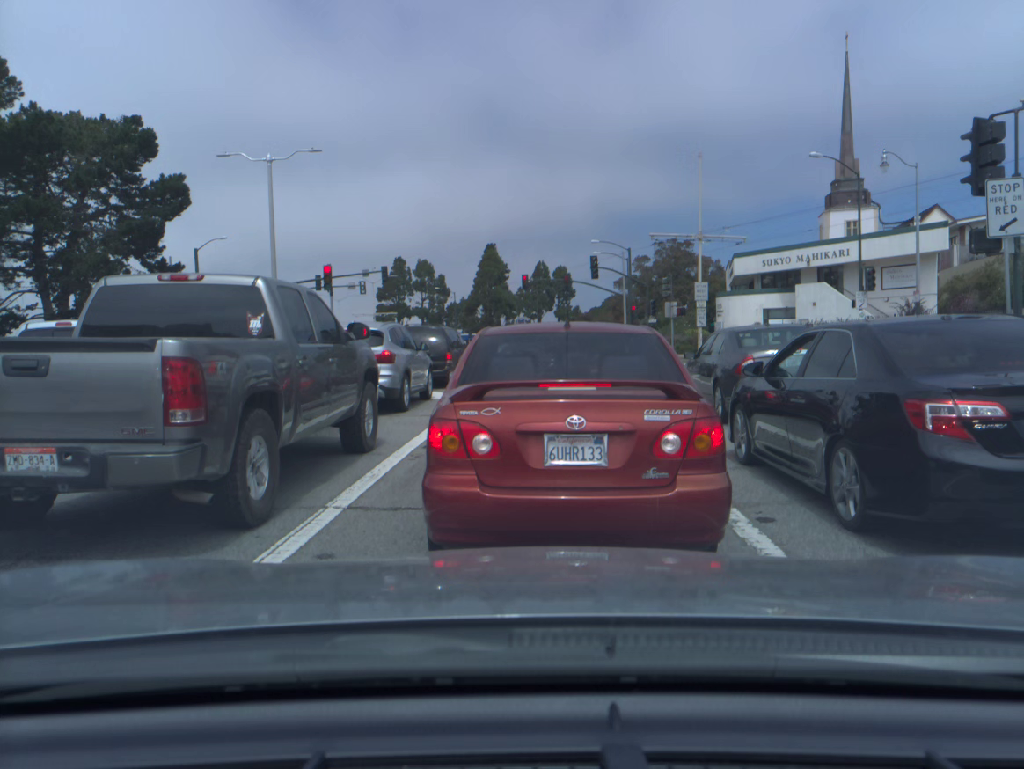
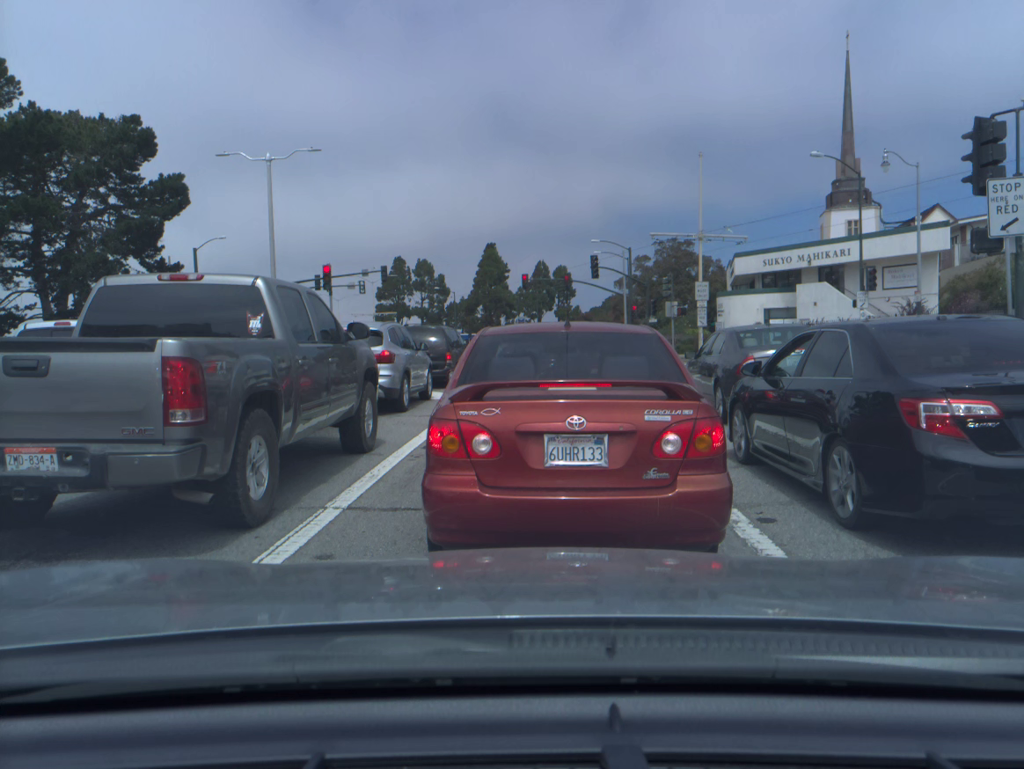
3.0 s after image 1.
(0.0, 0.0) m; 0°
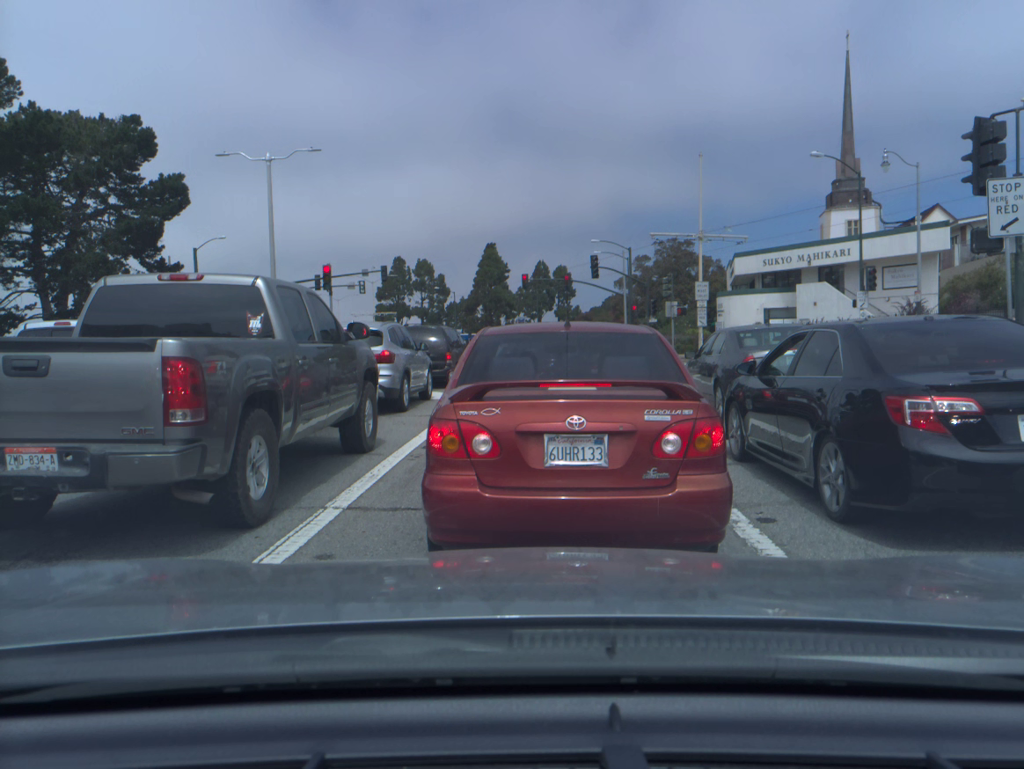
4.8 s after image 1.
(0.0, 0.0) m; 0°
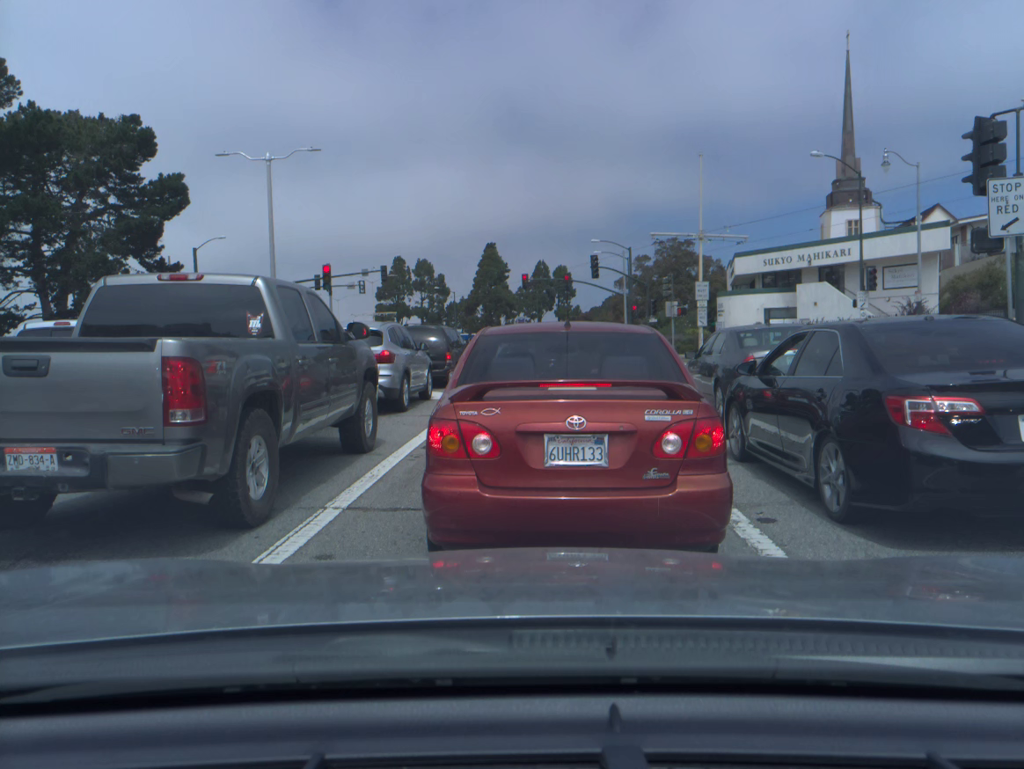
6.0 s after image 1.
(0.0, 0.0) m; 0°
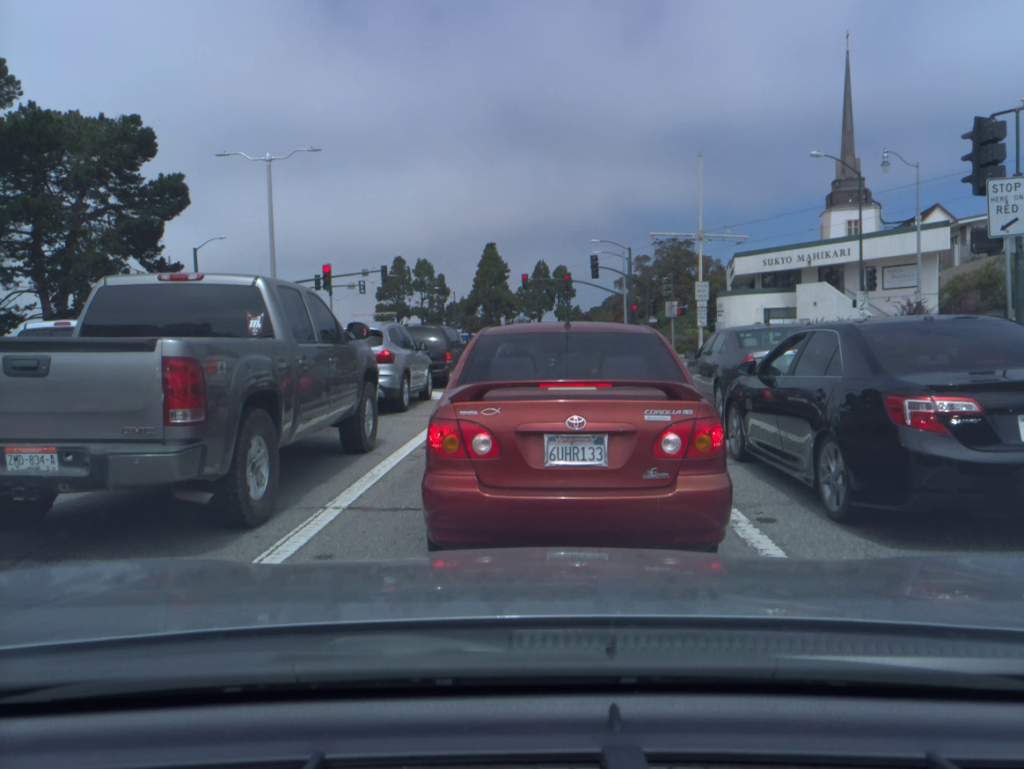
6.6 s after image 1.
(0.0, 0.0) m; 0°
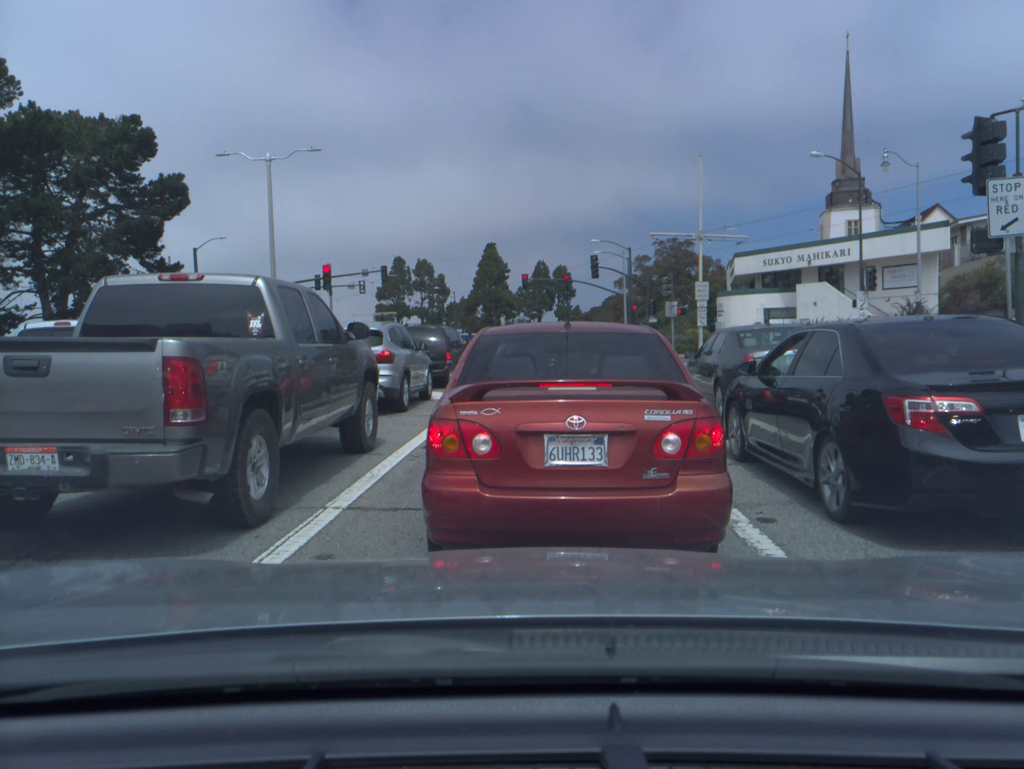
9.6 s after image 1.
(0.0, 0.0) m; 0°
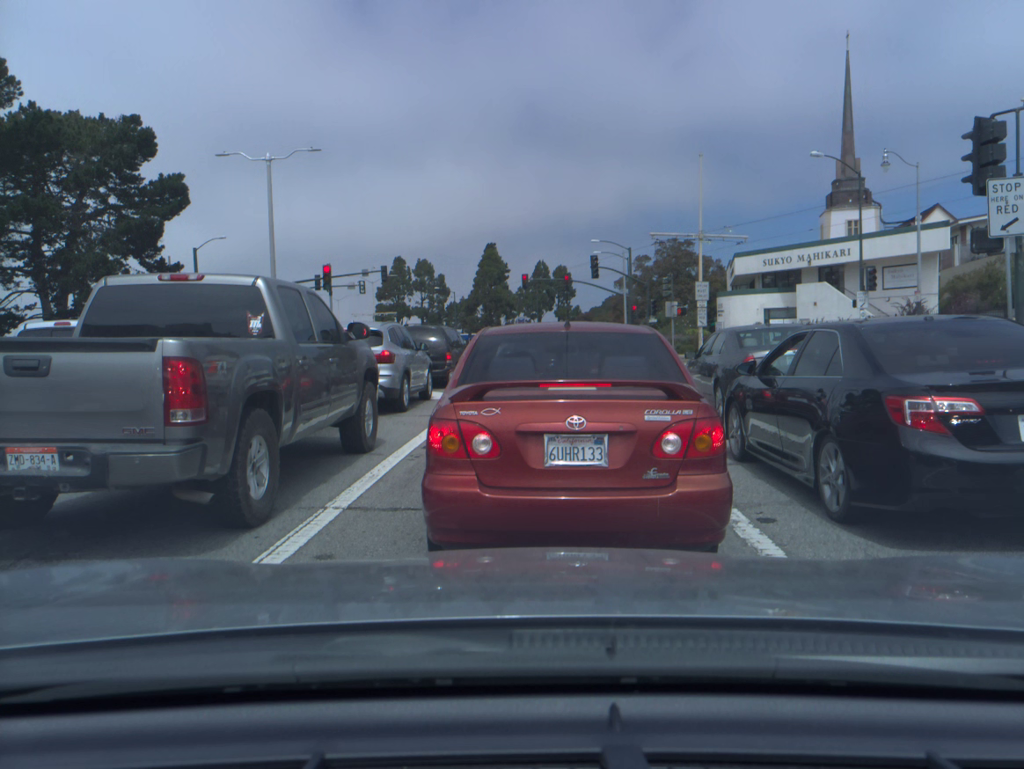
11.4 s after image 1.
(0.0, 0.0) m; 0°
